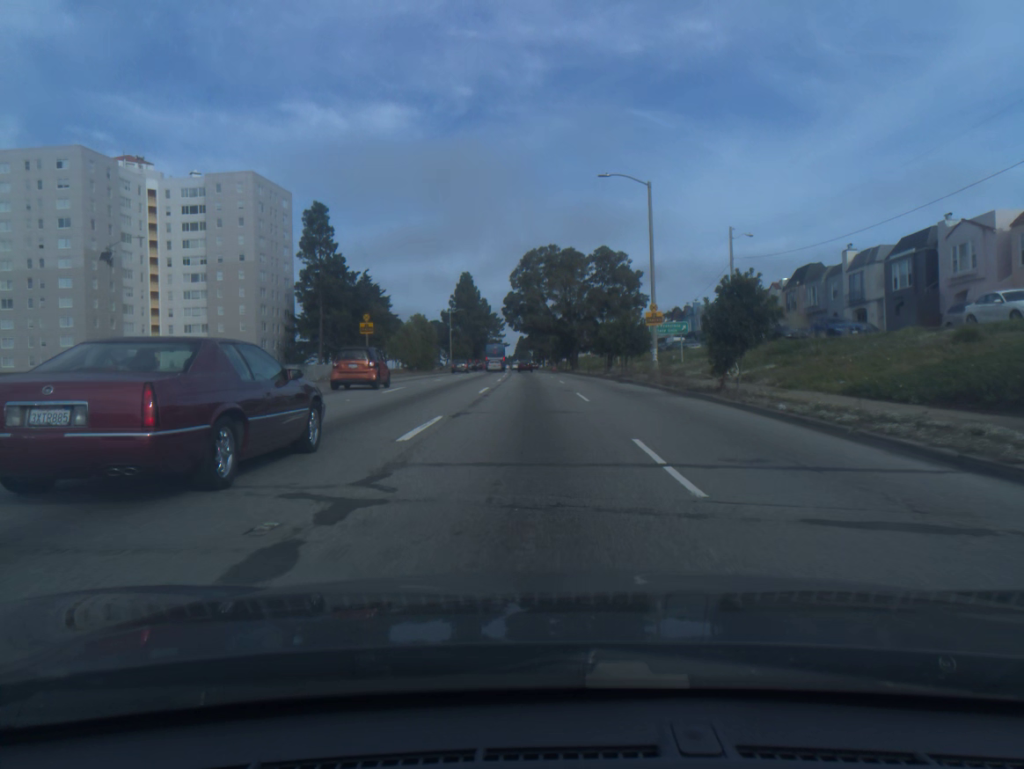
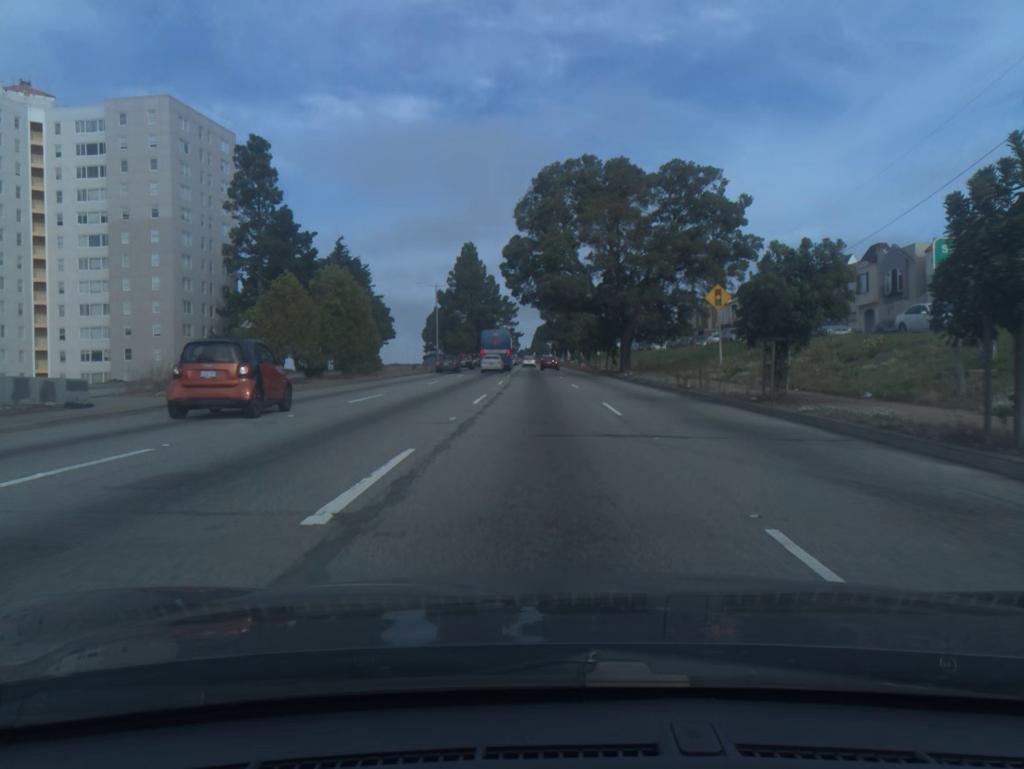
(-0.5, +34.8) m; -1°
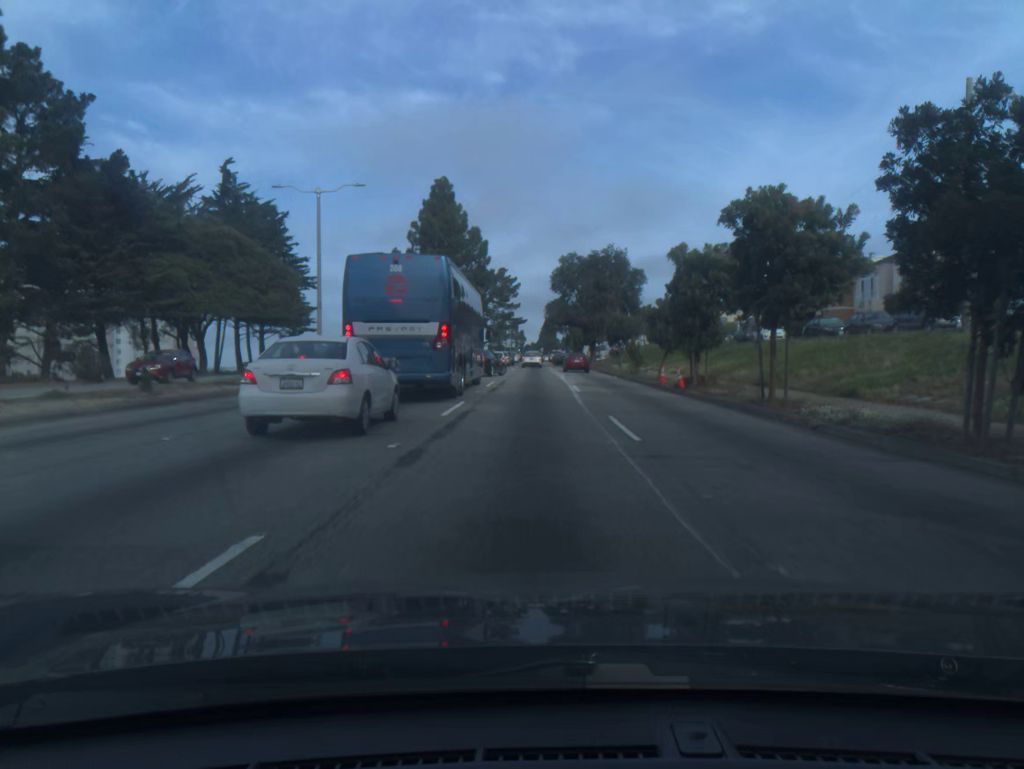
(-0.3, +49.1) m; -1°
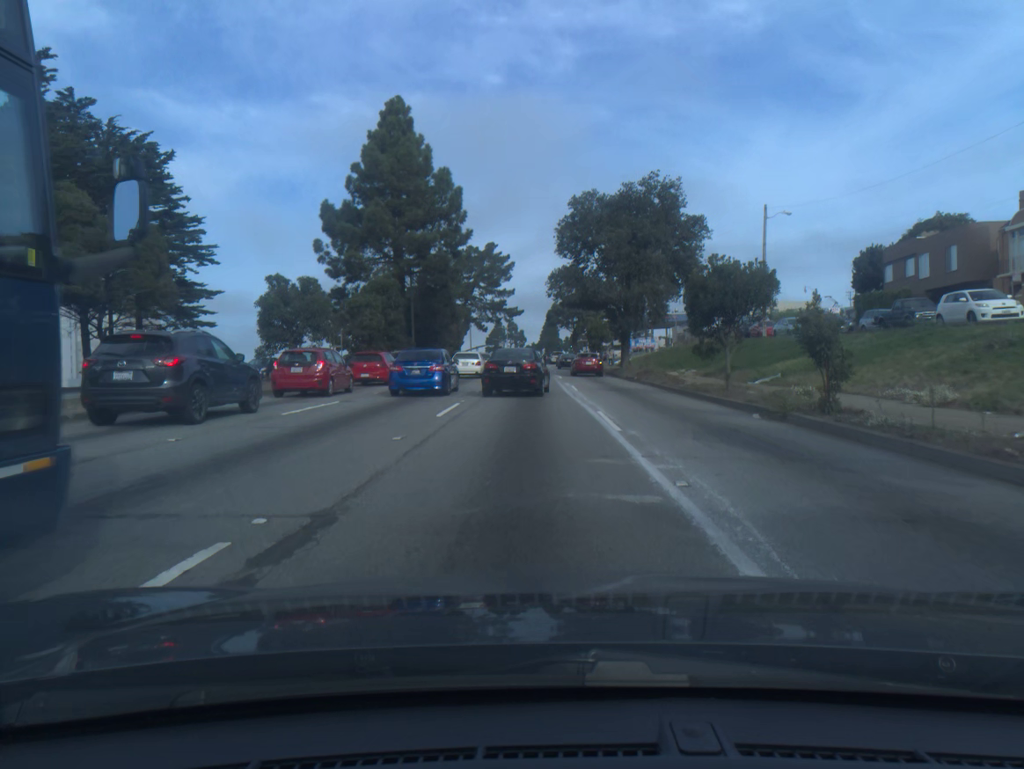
(0.0, +29.0) m; 0°
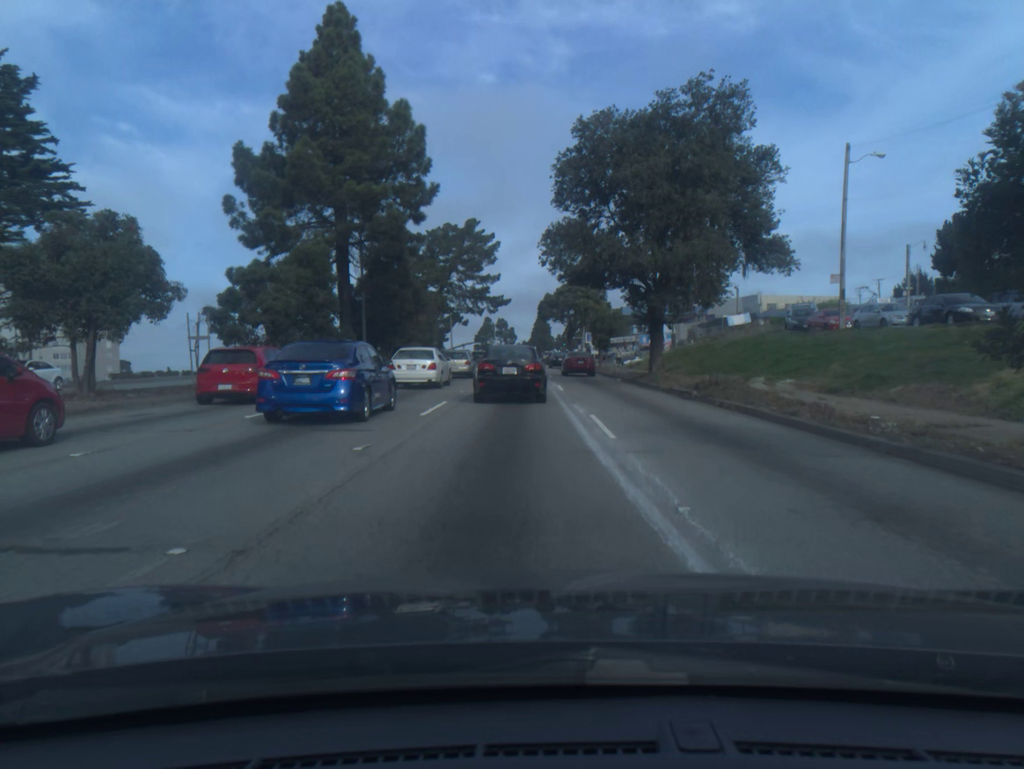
(0.0, +16.1) m; +1°
